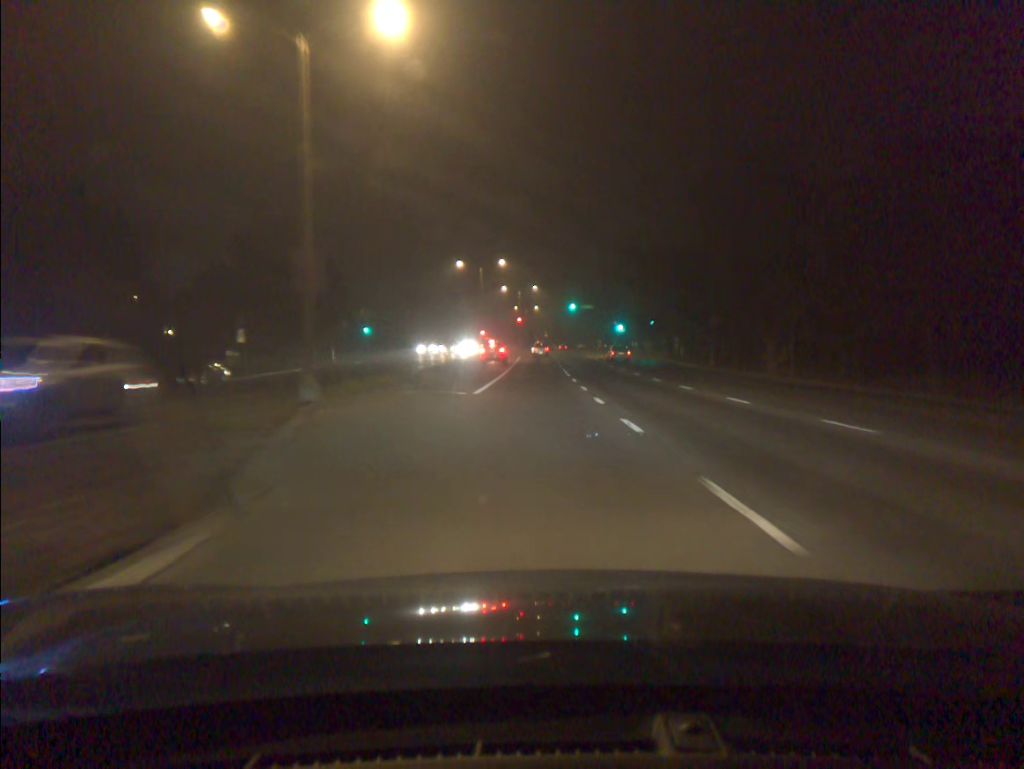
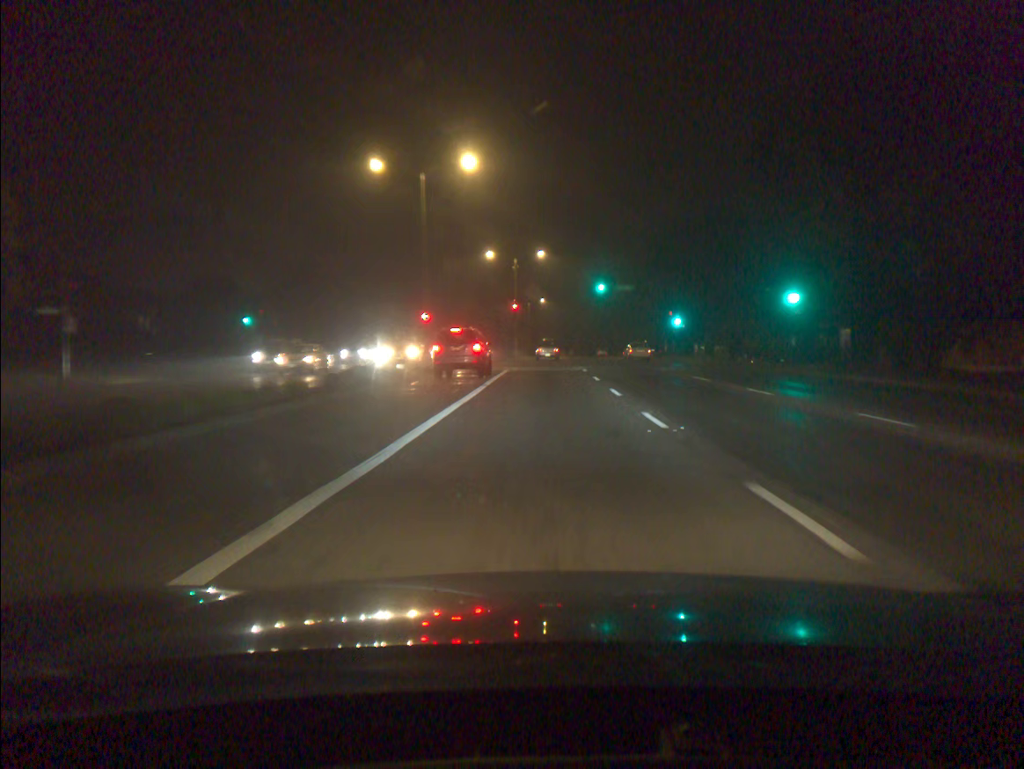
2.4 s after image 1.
(-0.2, +43.8) m; 0°
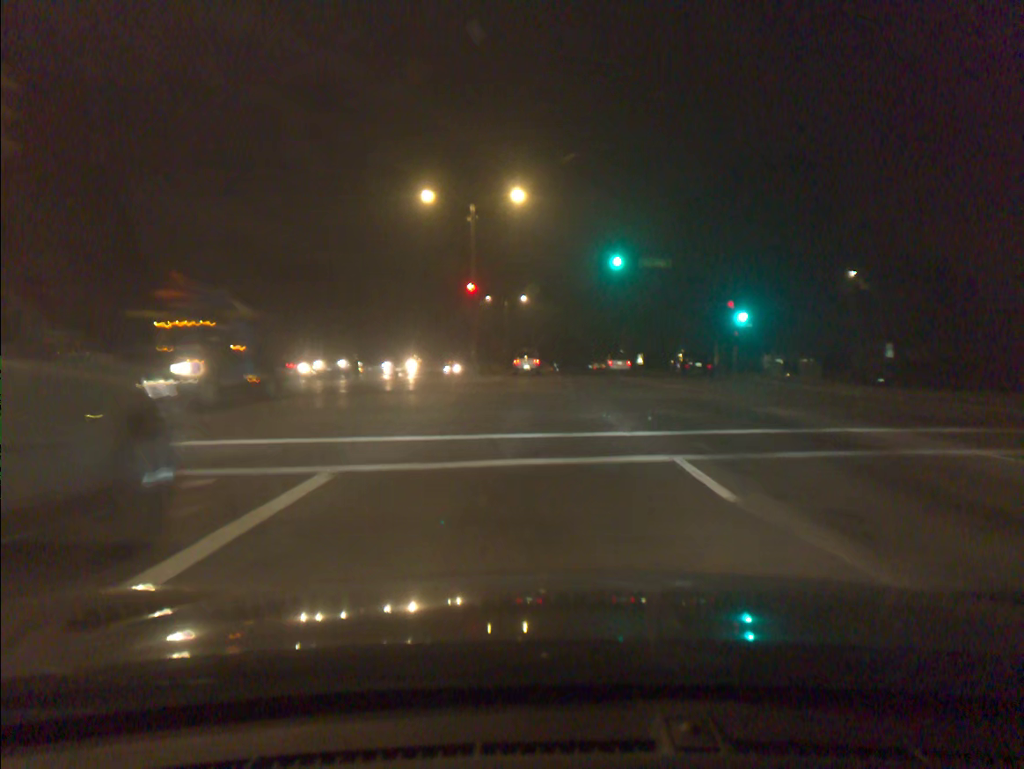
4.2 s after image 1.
(+0.4, +29.1) m; +1°
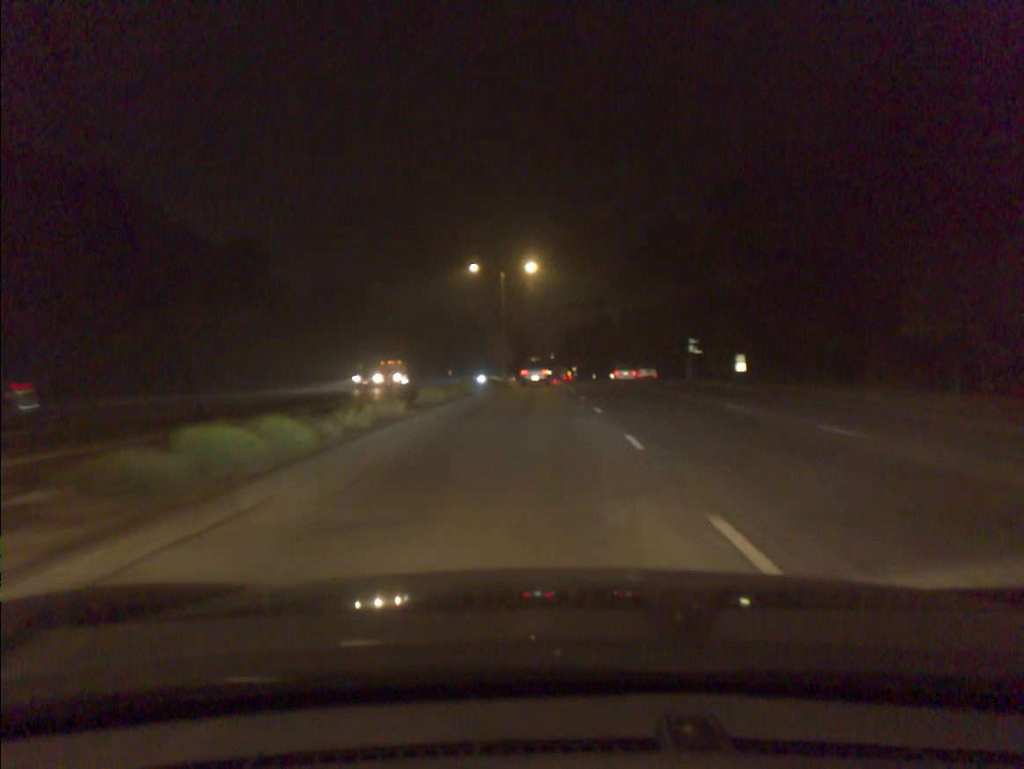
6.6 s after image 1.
(-0.1, +37.1) m; -1°
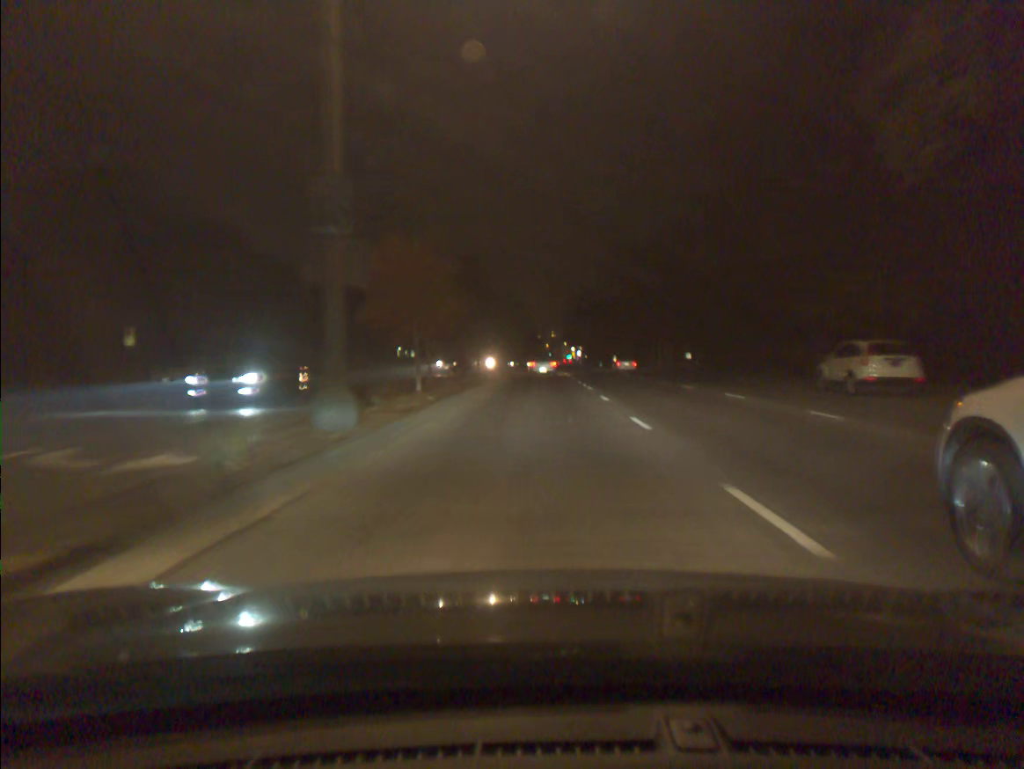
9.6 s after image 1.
(+0.1, +49.2) m; 0°
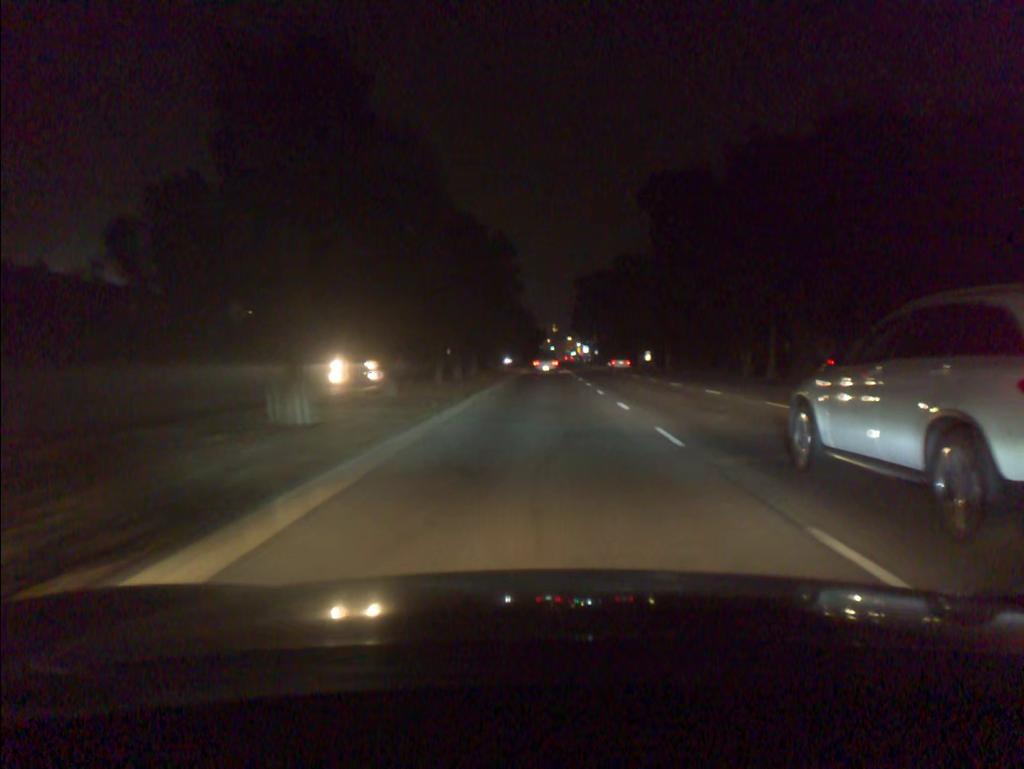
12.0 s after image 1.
(-0.1, +38.7) m; 0°
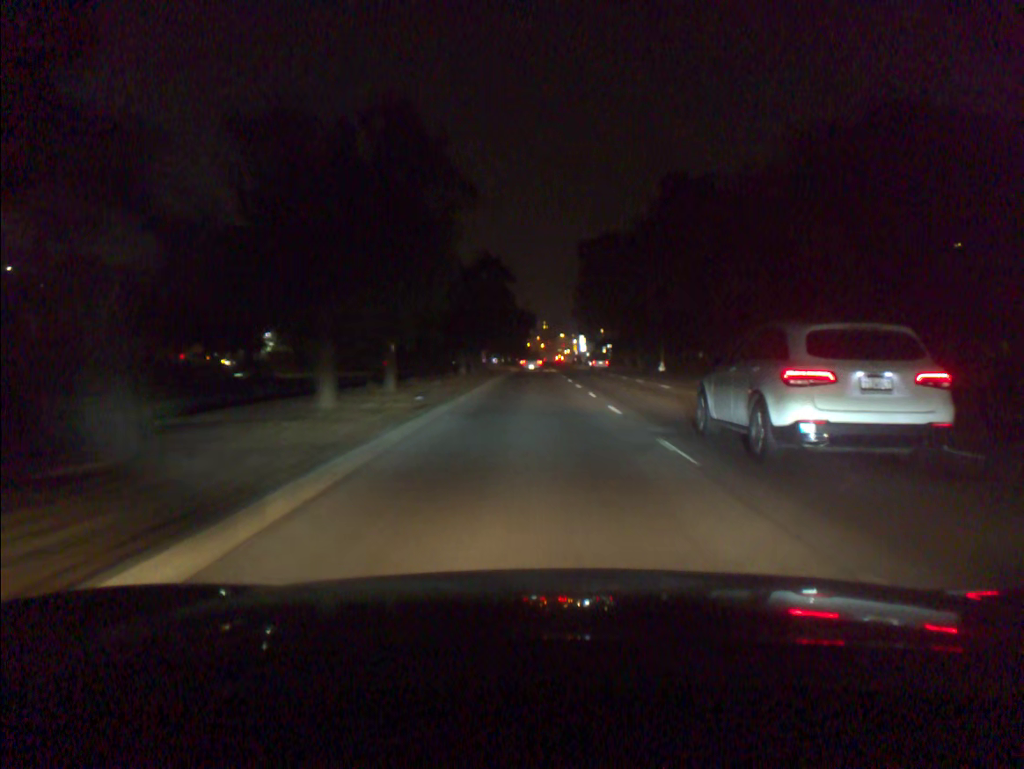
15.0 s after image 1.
(+0.4, +51.2) m; +1°
